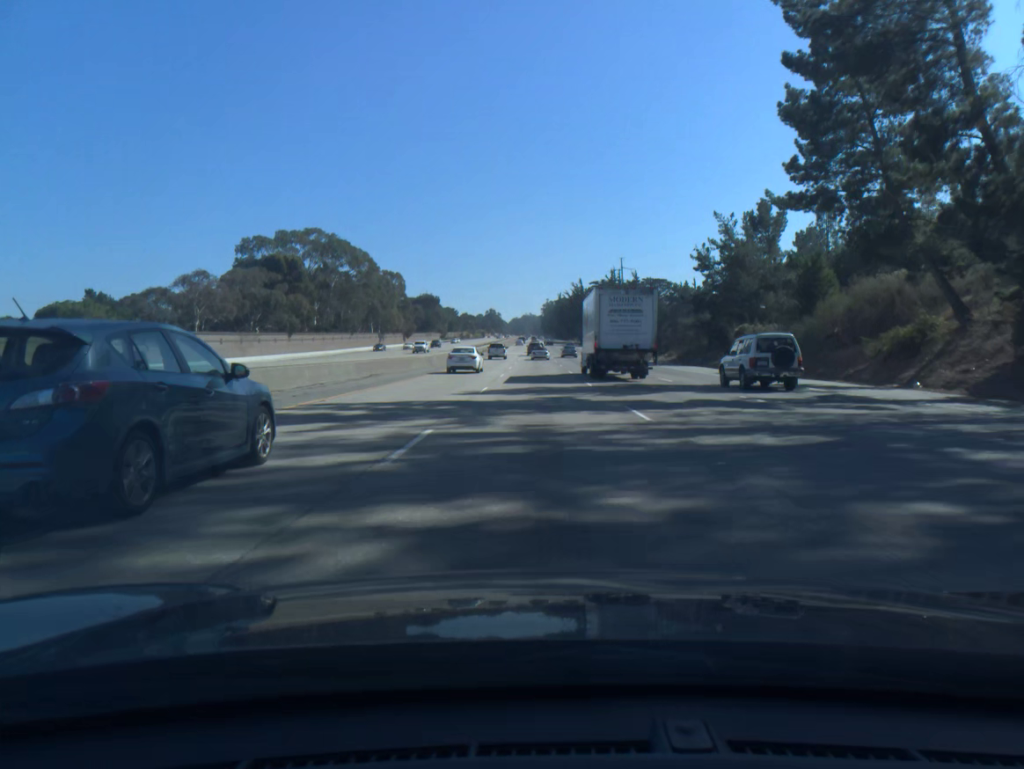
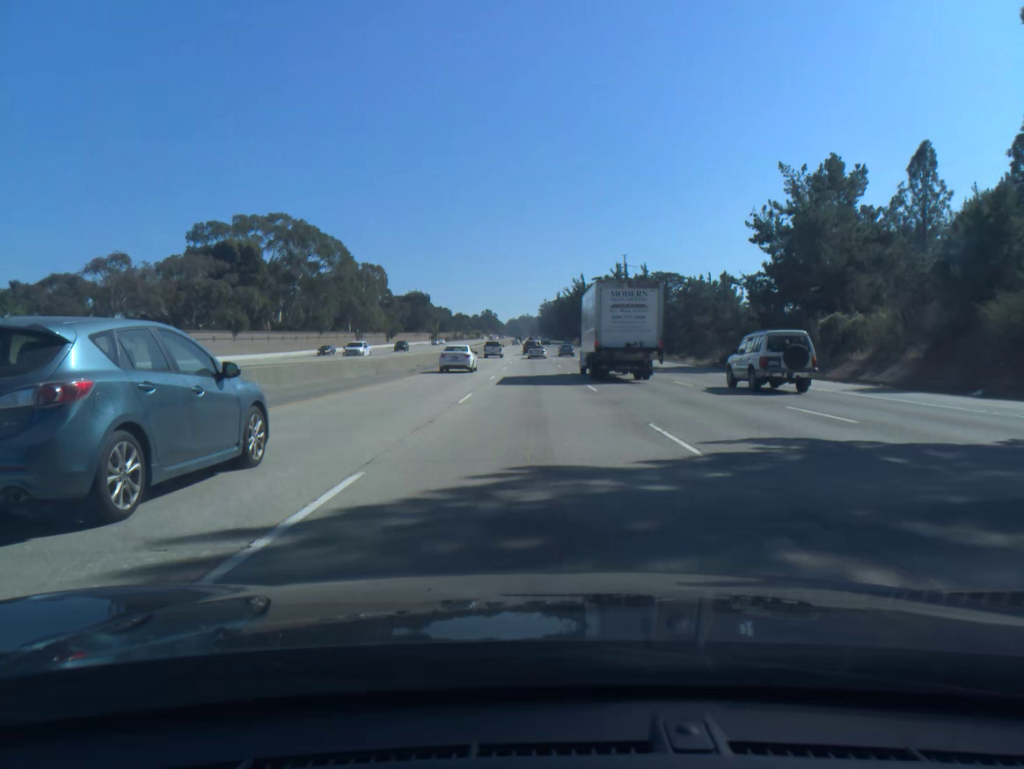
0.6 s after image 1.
(0.0, +19.1) m; 0°
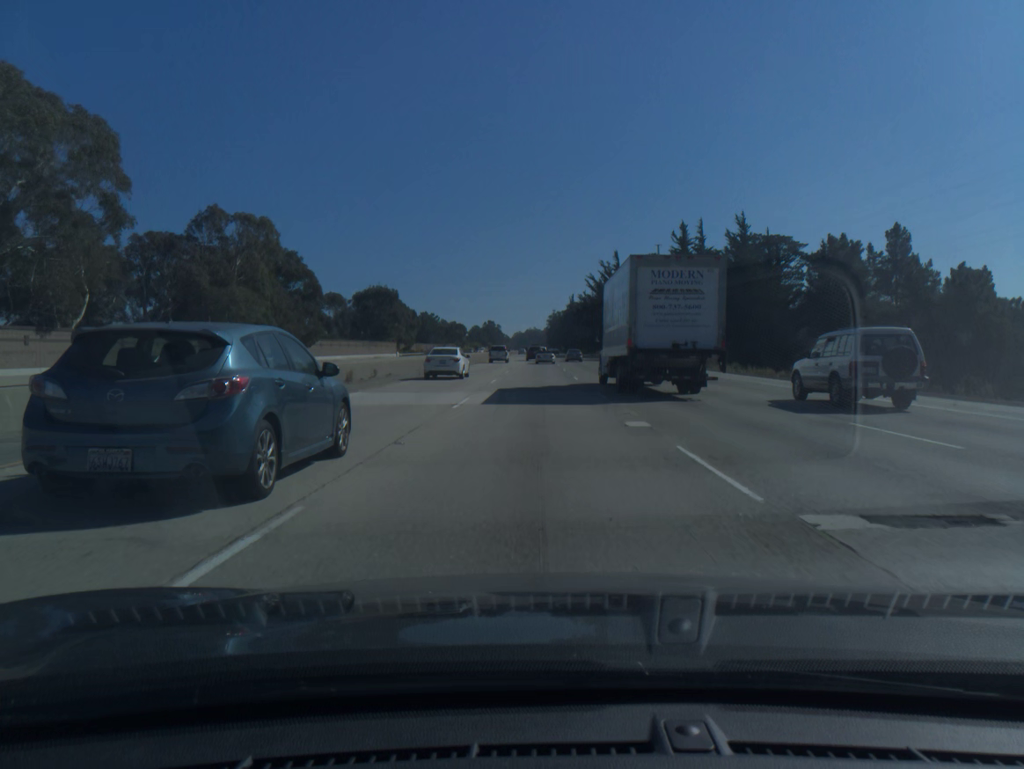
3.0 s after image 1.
(-0.2, +75.5) m; 0°
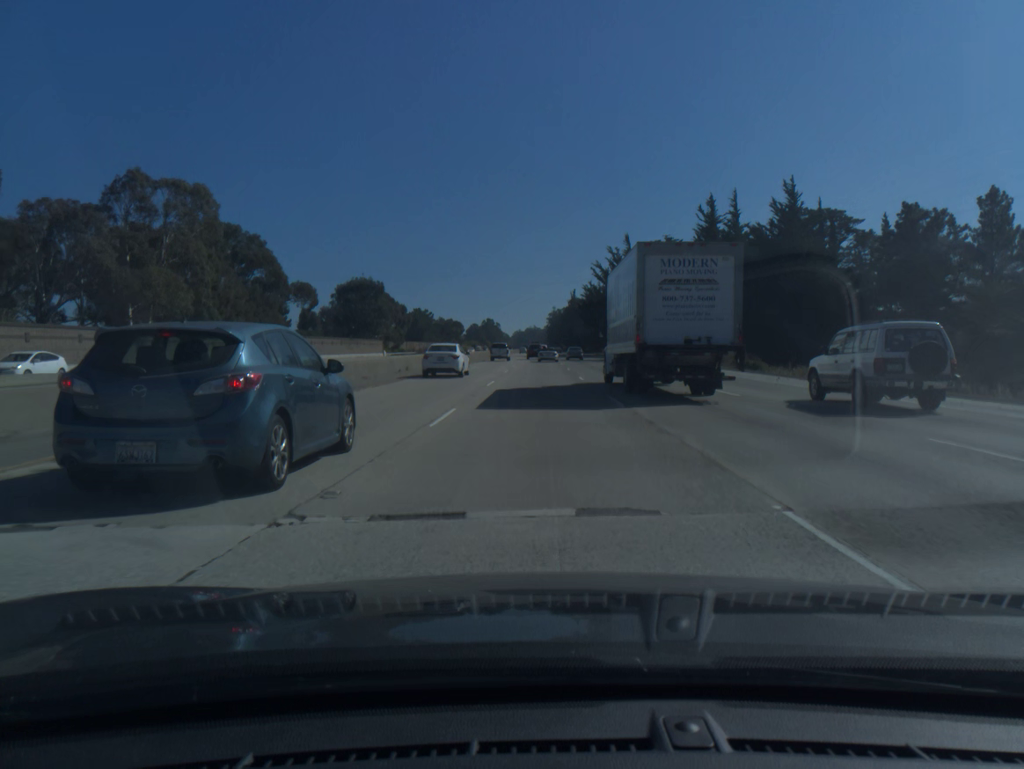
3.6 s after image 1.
(0.0, +18.5) m; 0°
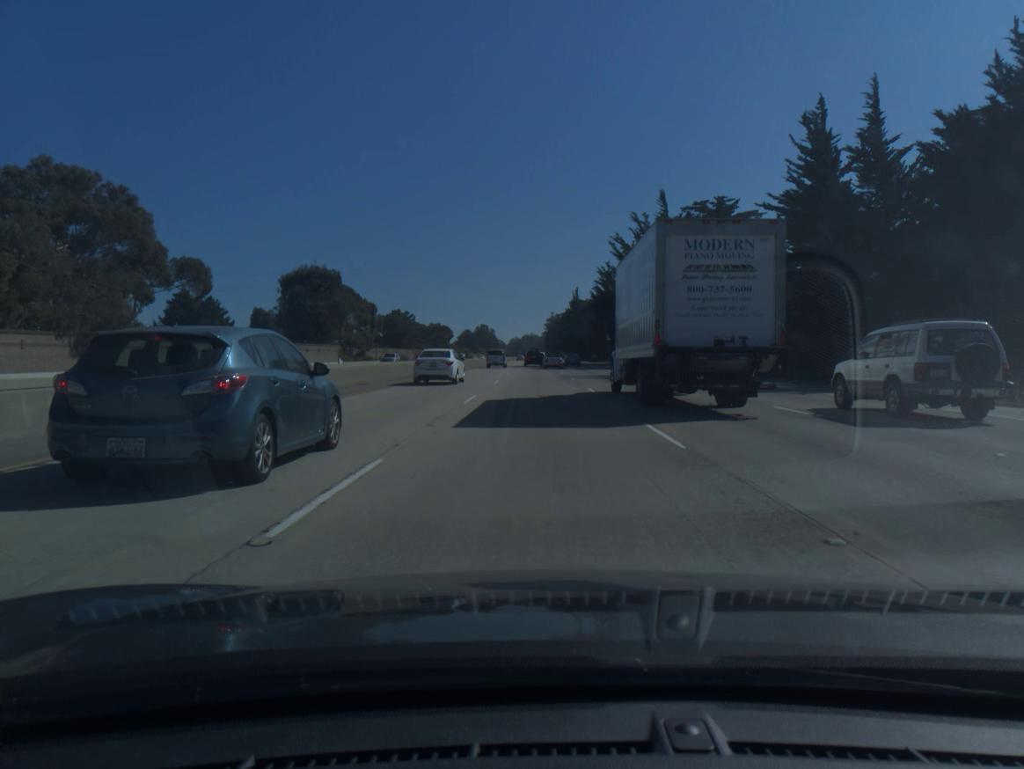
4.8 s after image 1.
(+0.1, +36.5) m; 0°
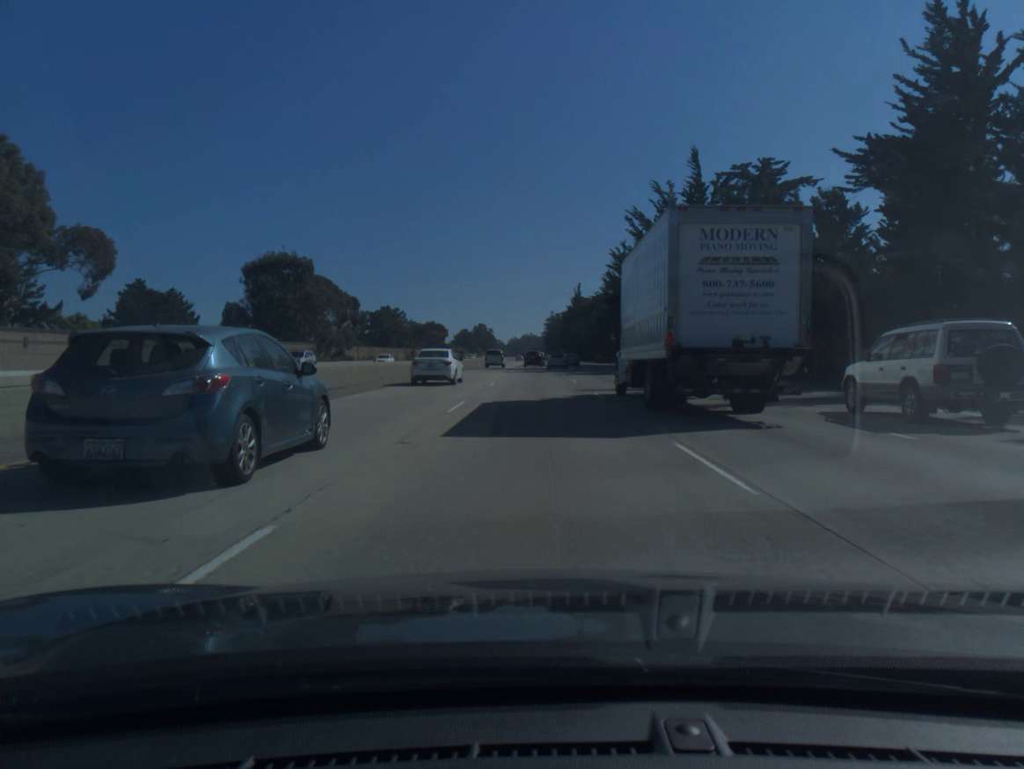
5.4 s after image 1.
(0.0, +18.1) m; 0°
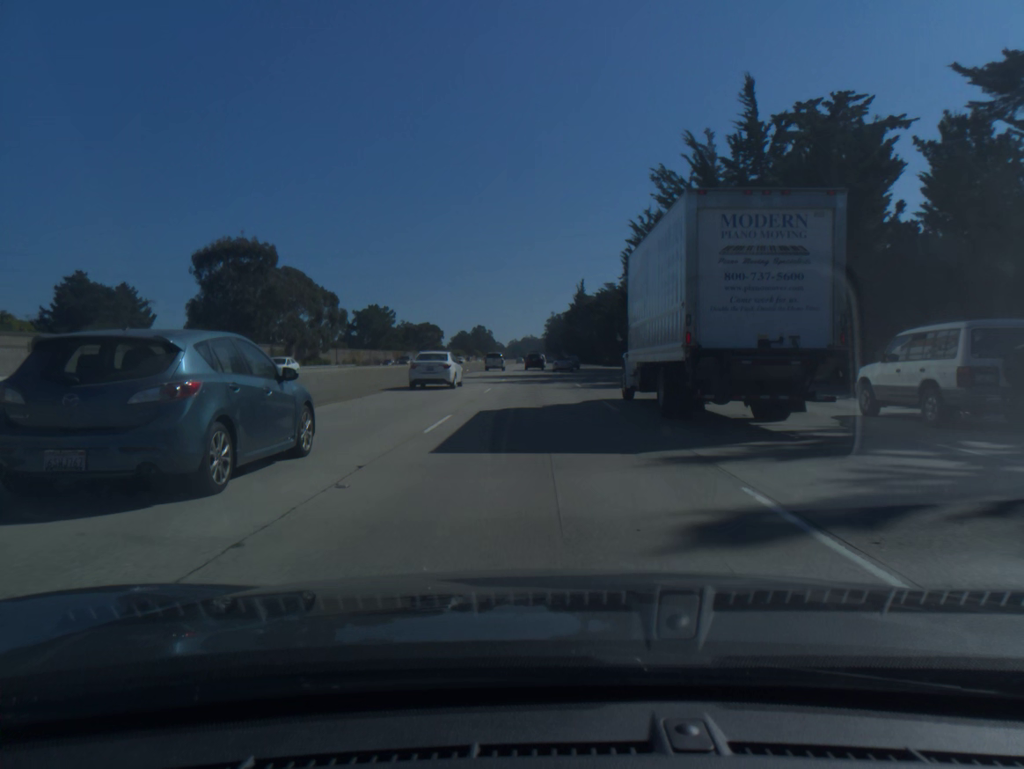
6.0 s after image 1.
(0.0, +18.0) m; 0°
